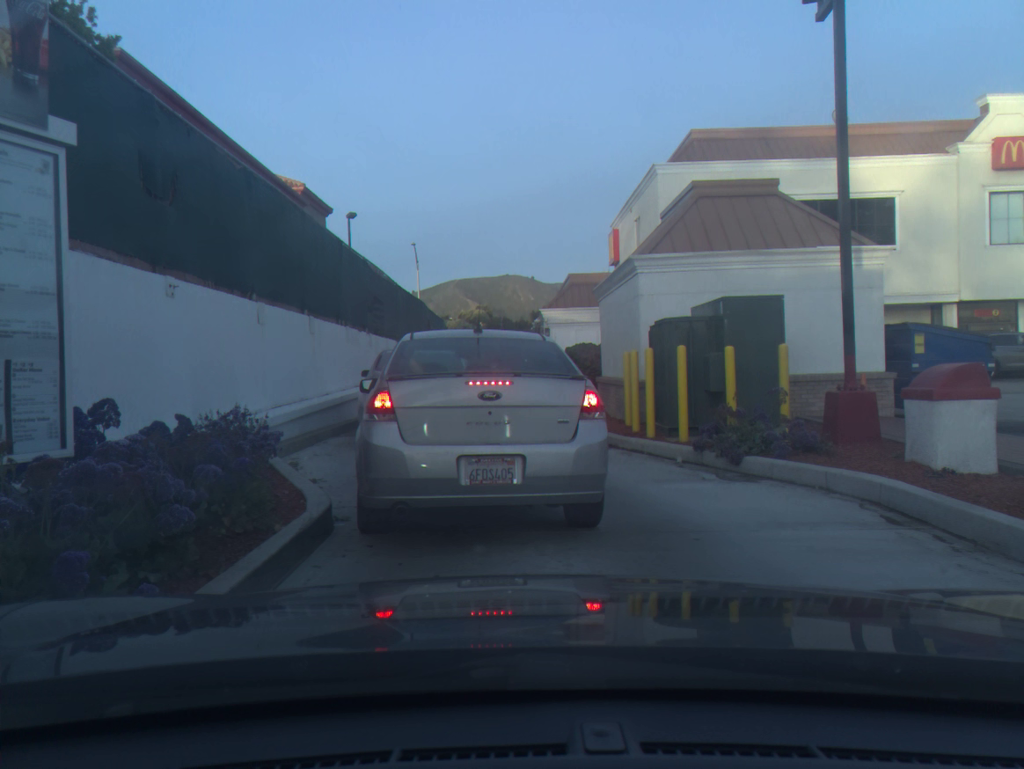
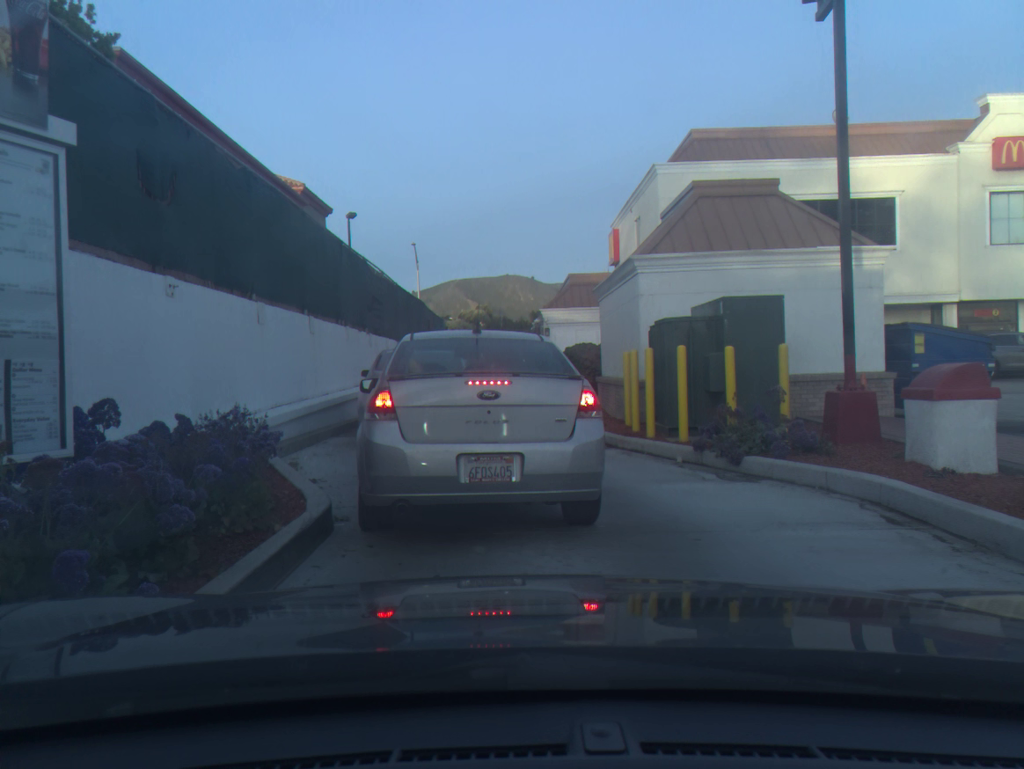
(0.0, 0.0) m; 0°
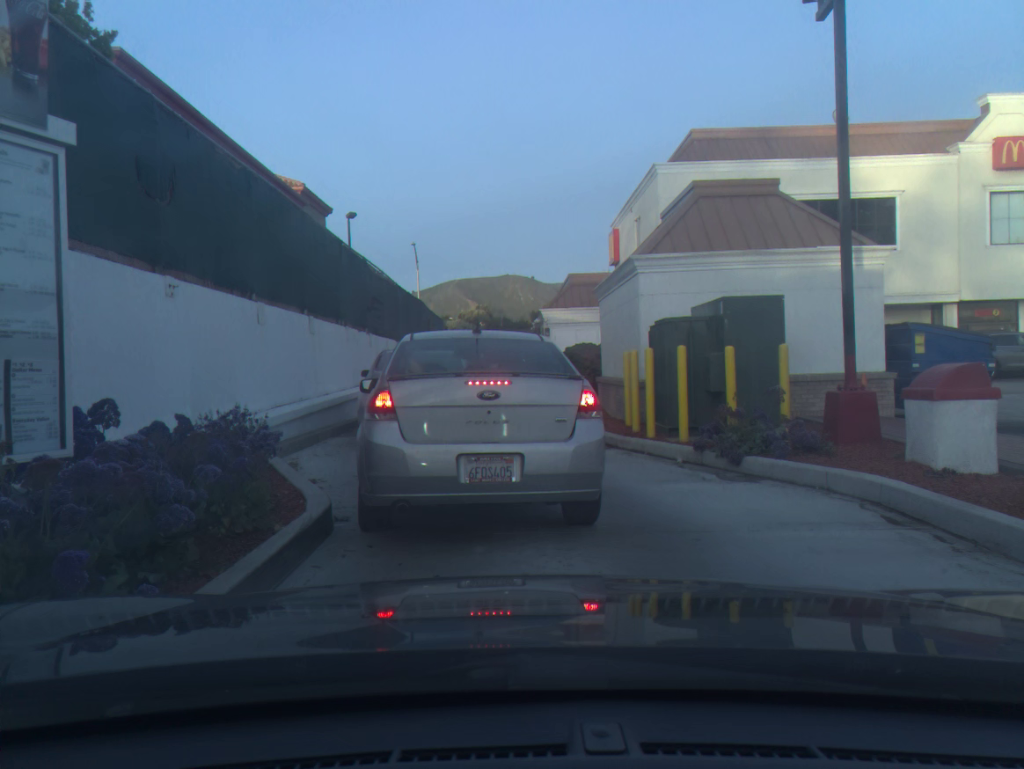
(0.0, 0.0) m; 0°
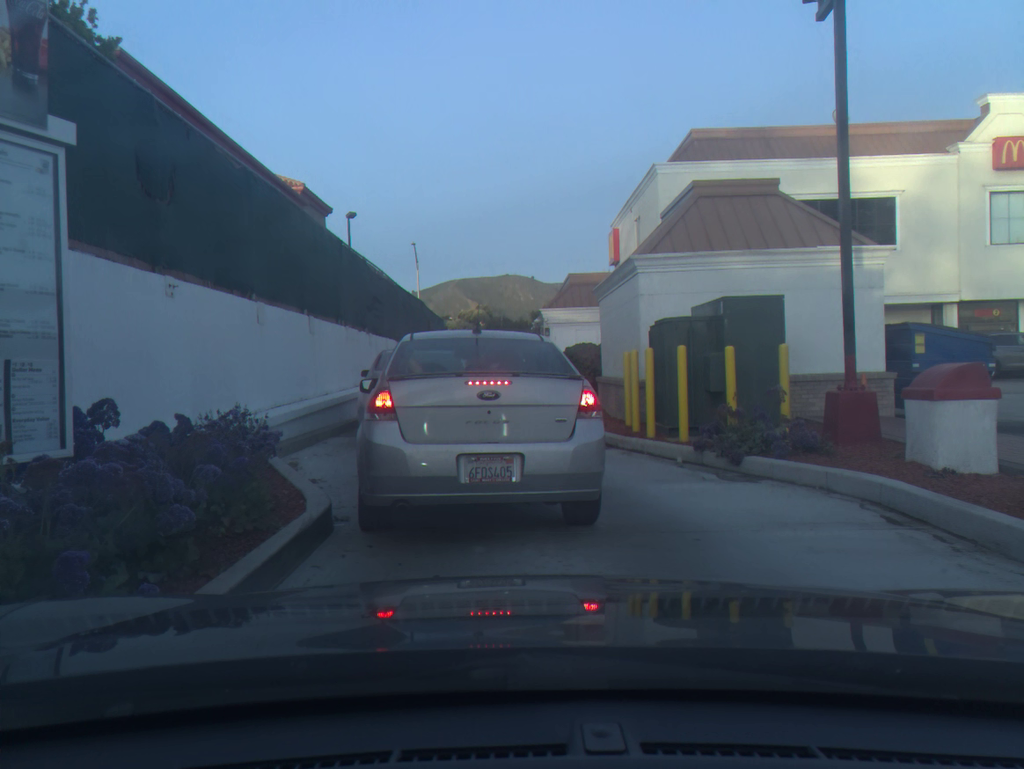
(0.0, 0.0) m; 0°
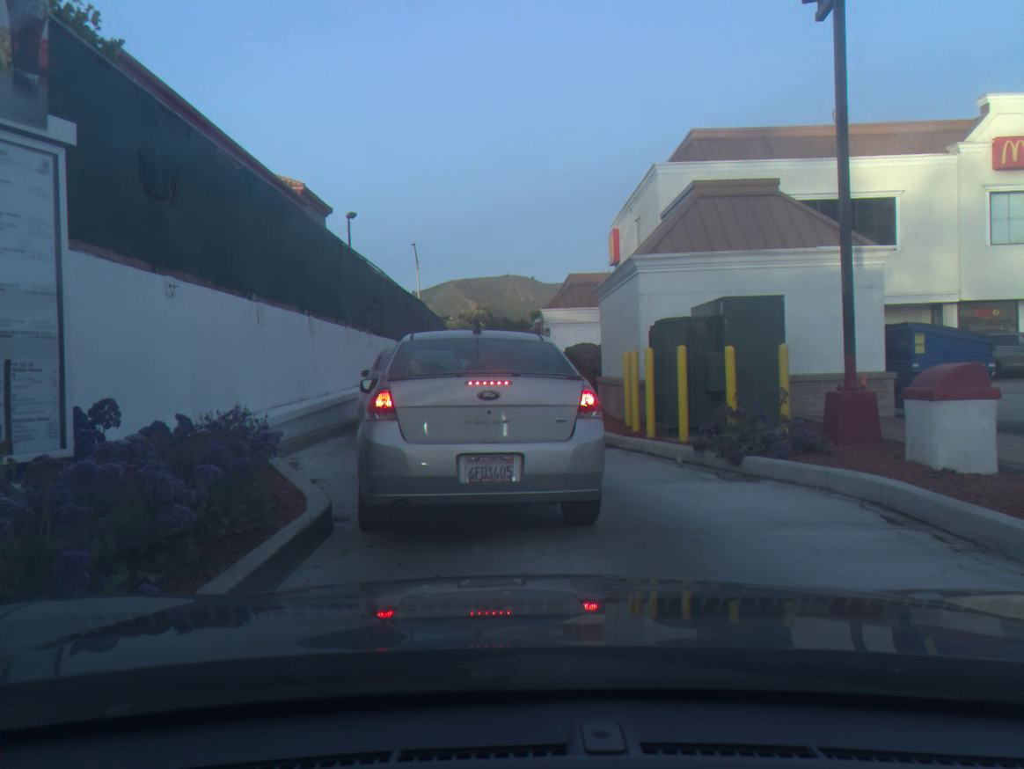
(0.0, 0.0) m; 0°
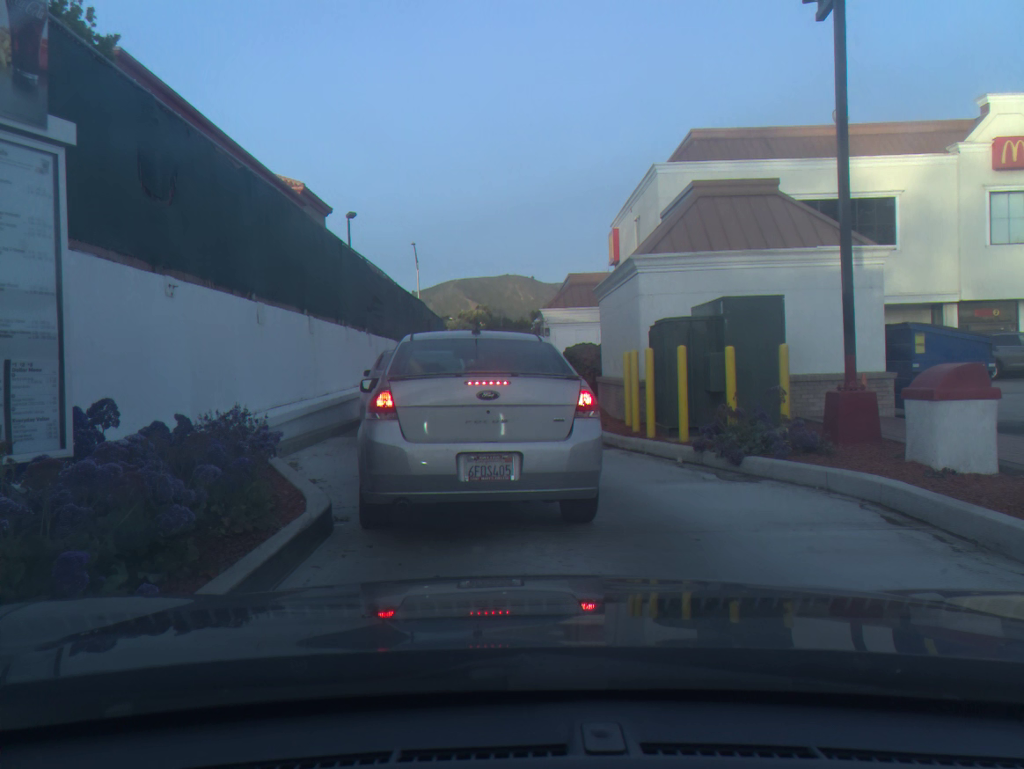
(0.0, 0.0) m; 0°
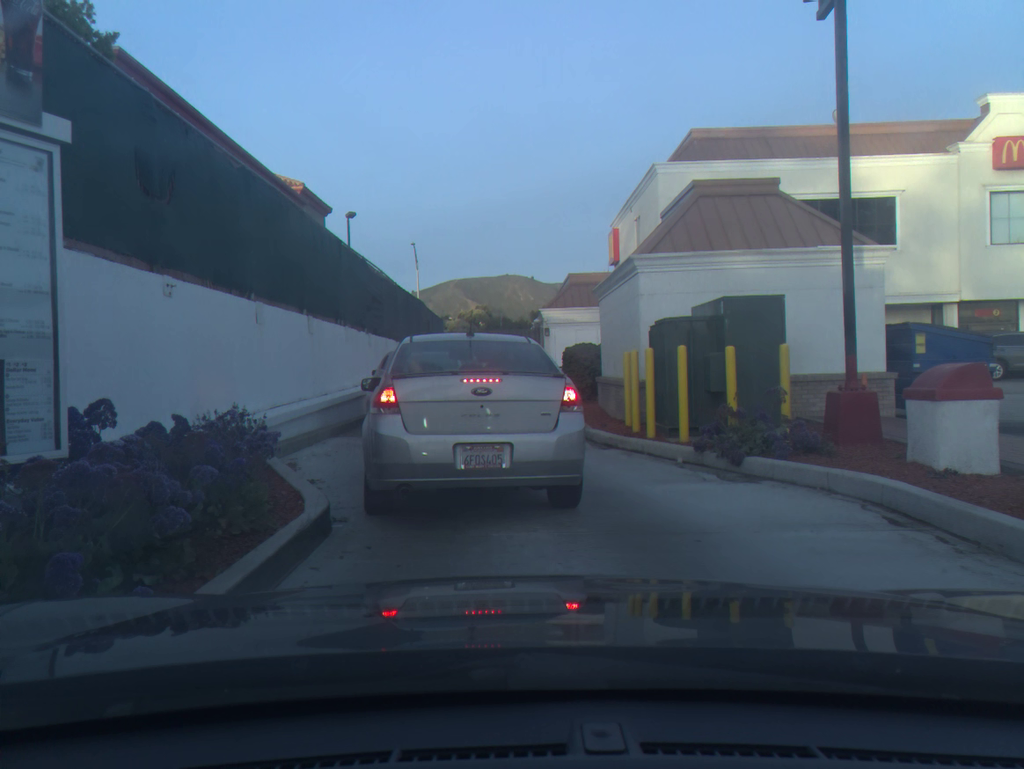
(0.0, 0.0) m; 0°
